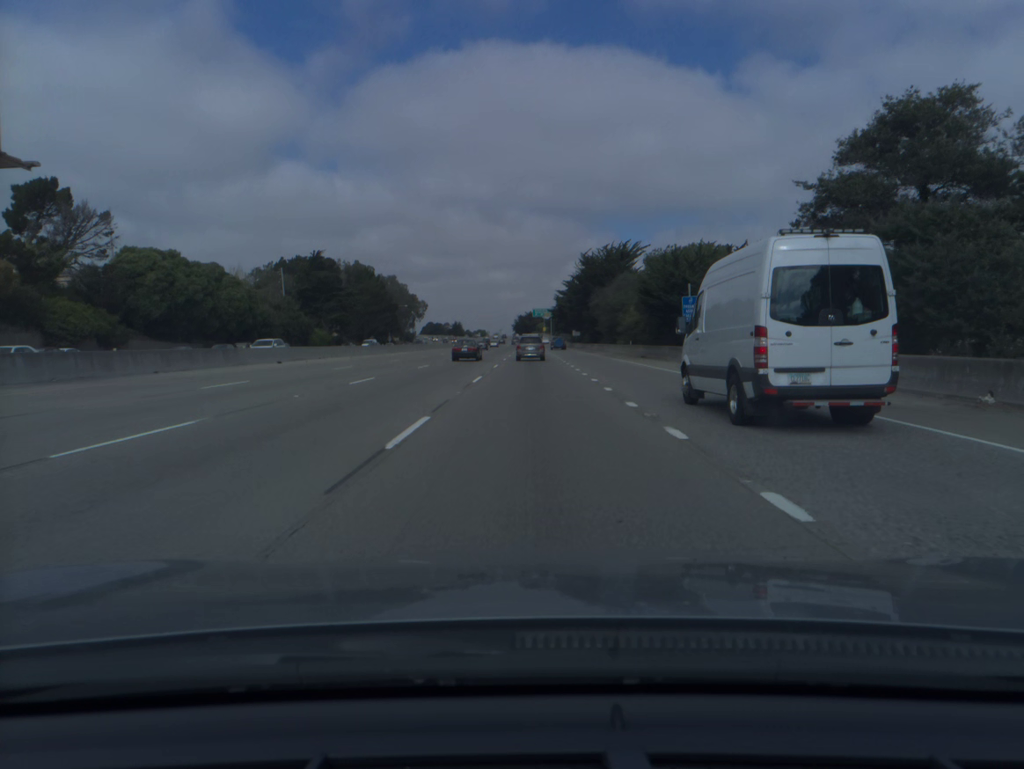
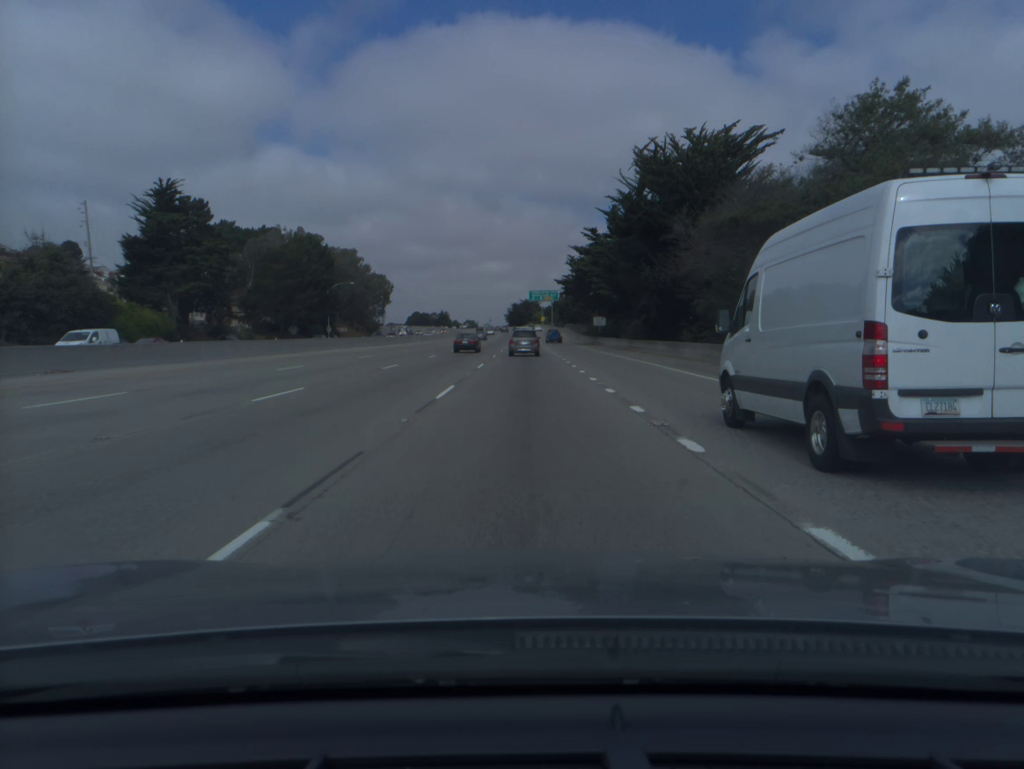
(+0.5, +65.7) m; 0°
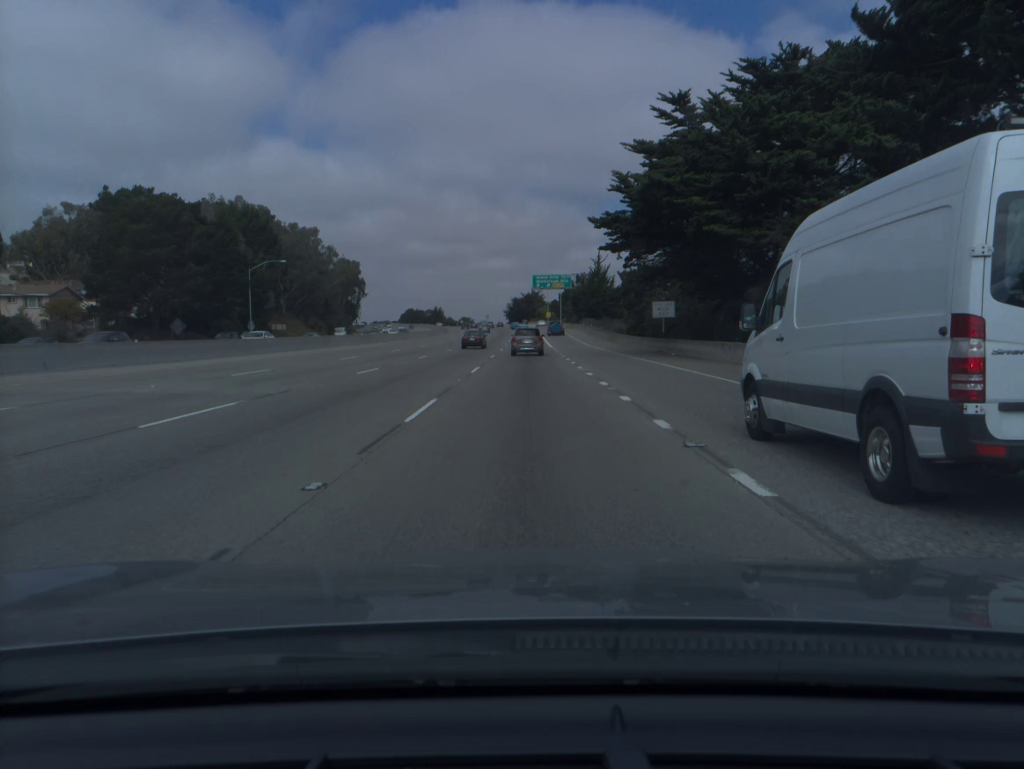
(-0.1, +48.3) m; 0°
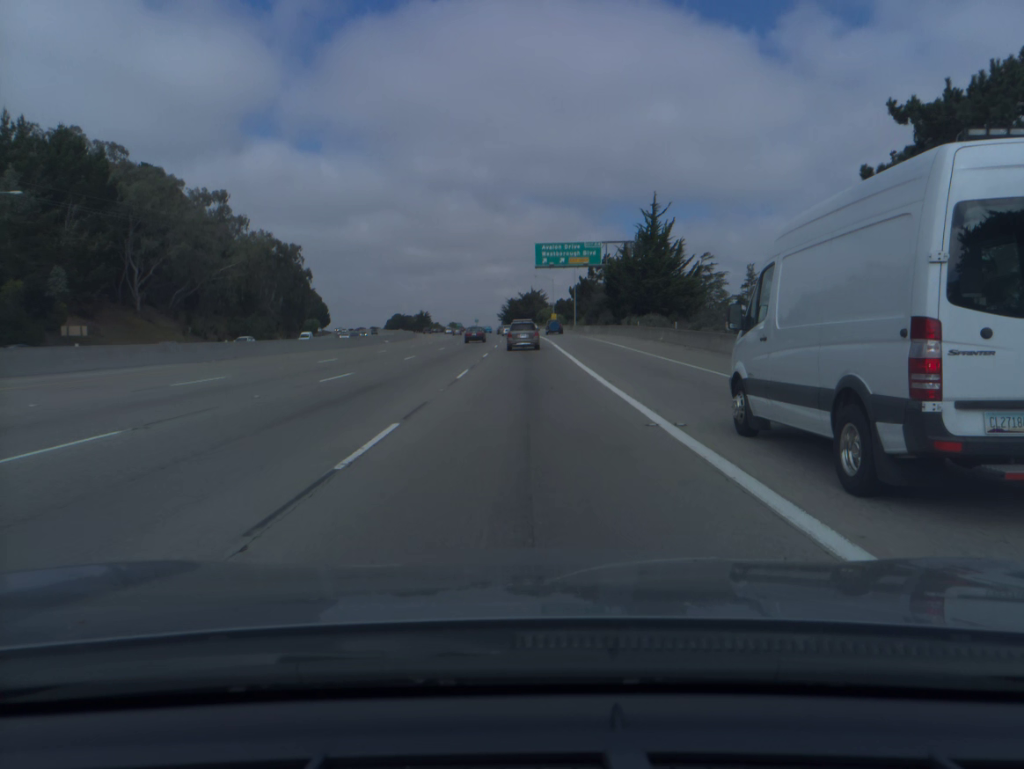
(0.0, +62.5) m; 0°
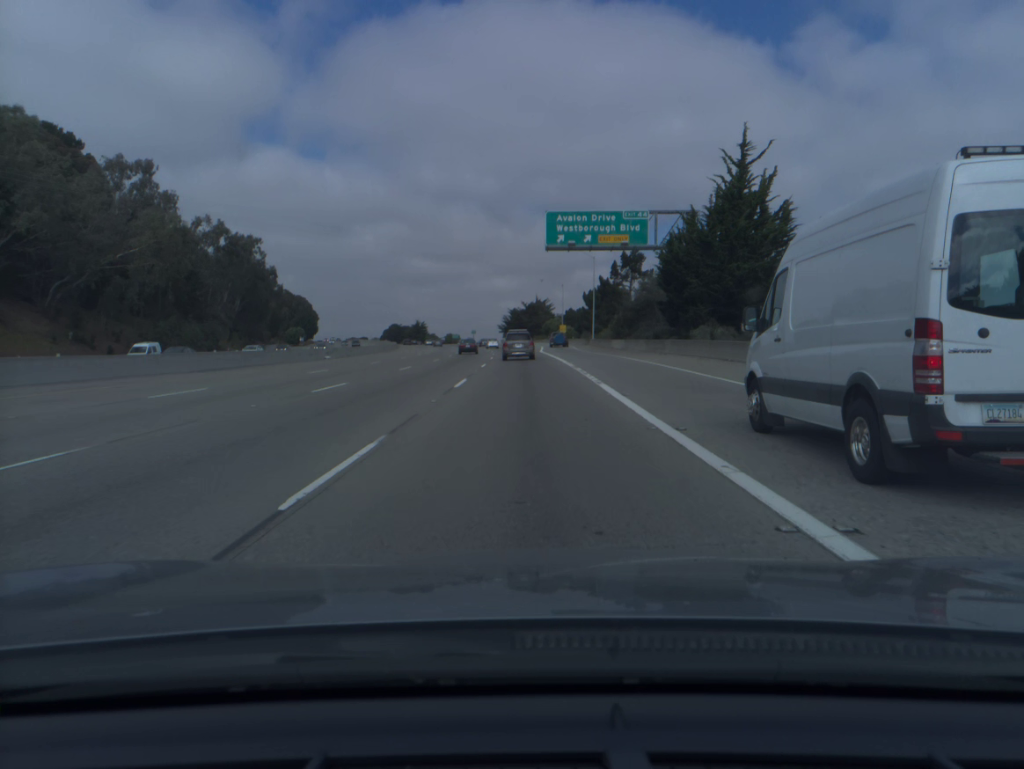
(-0.1, +30.7) m; 0°
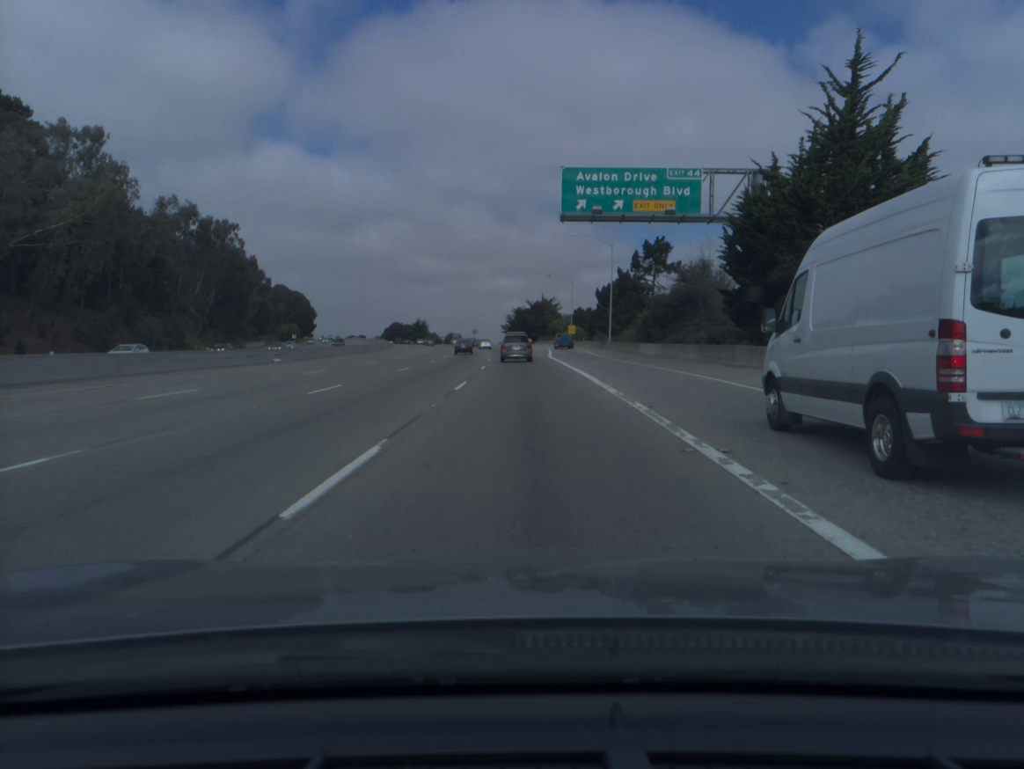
(0.0, +15.2) m; 0°
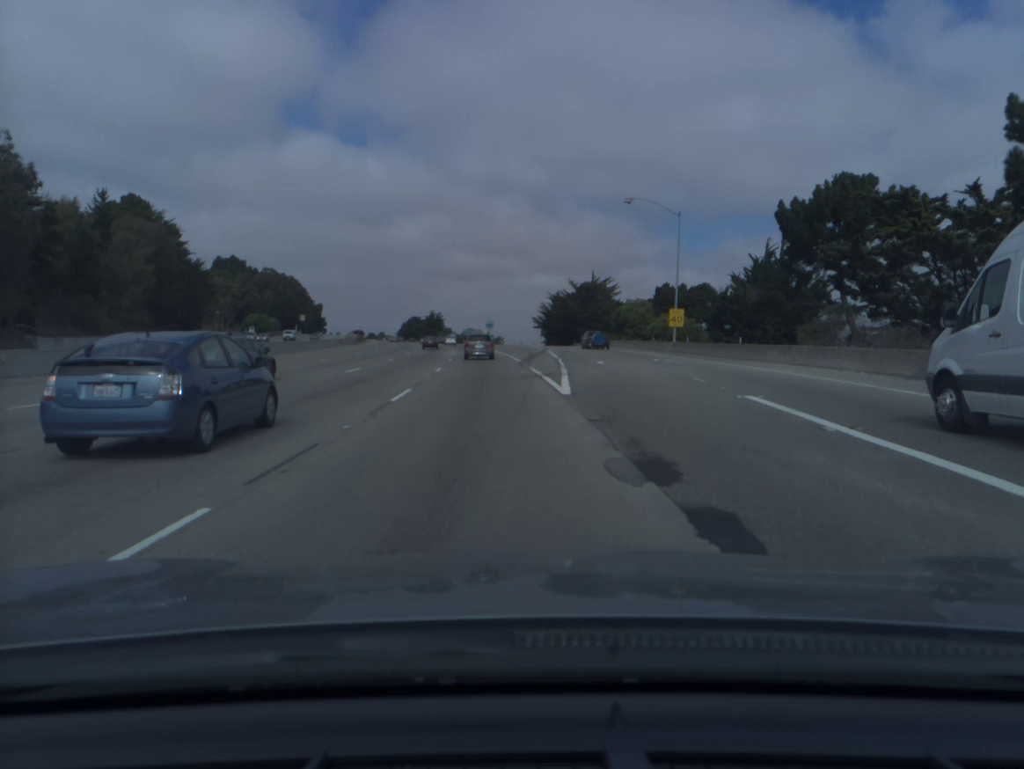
(-1.1, +76.3) m; -2°
